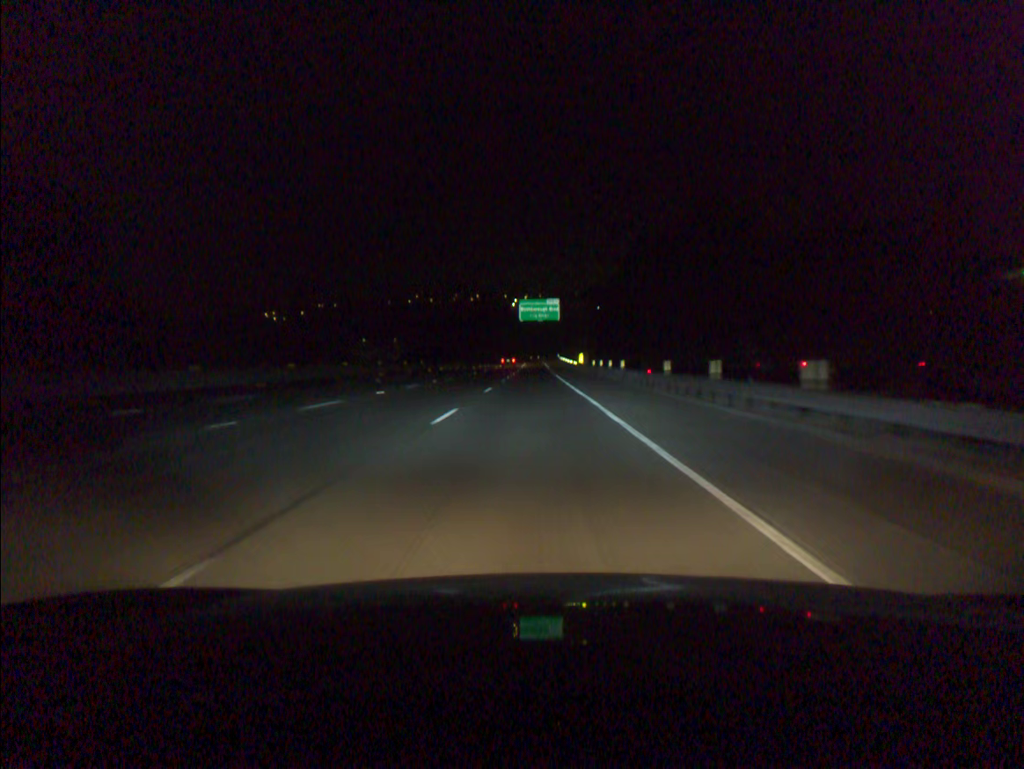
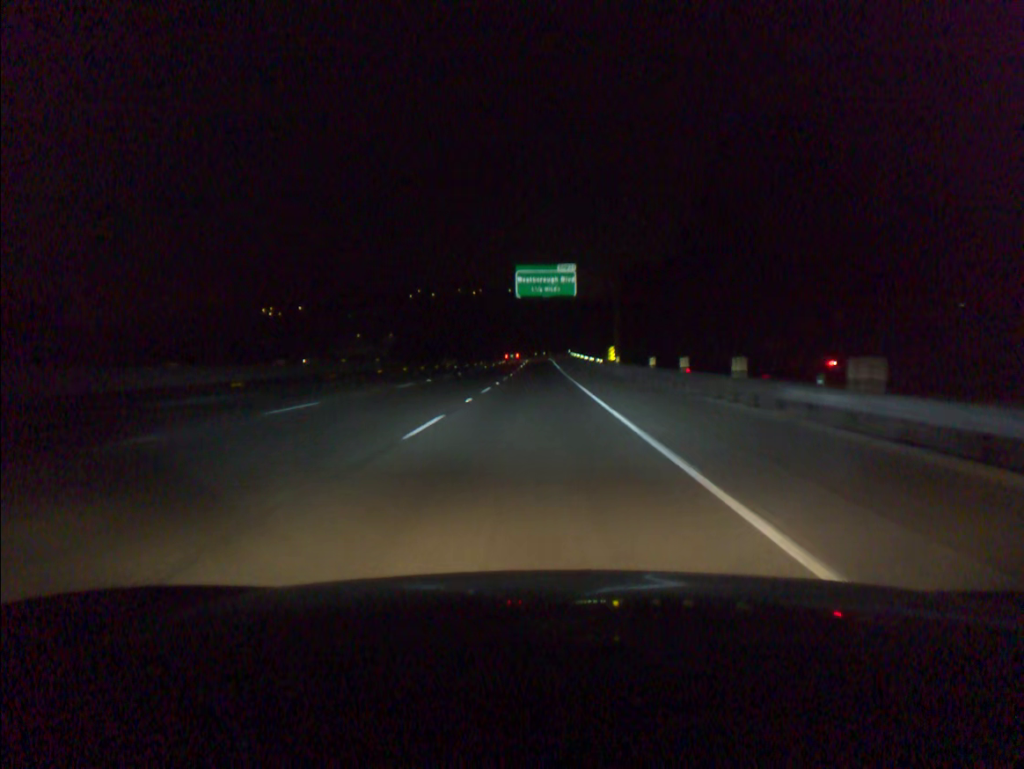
(-0.1, +32.3) m; 0°
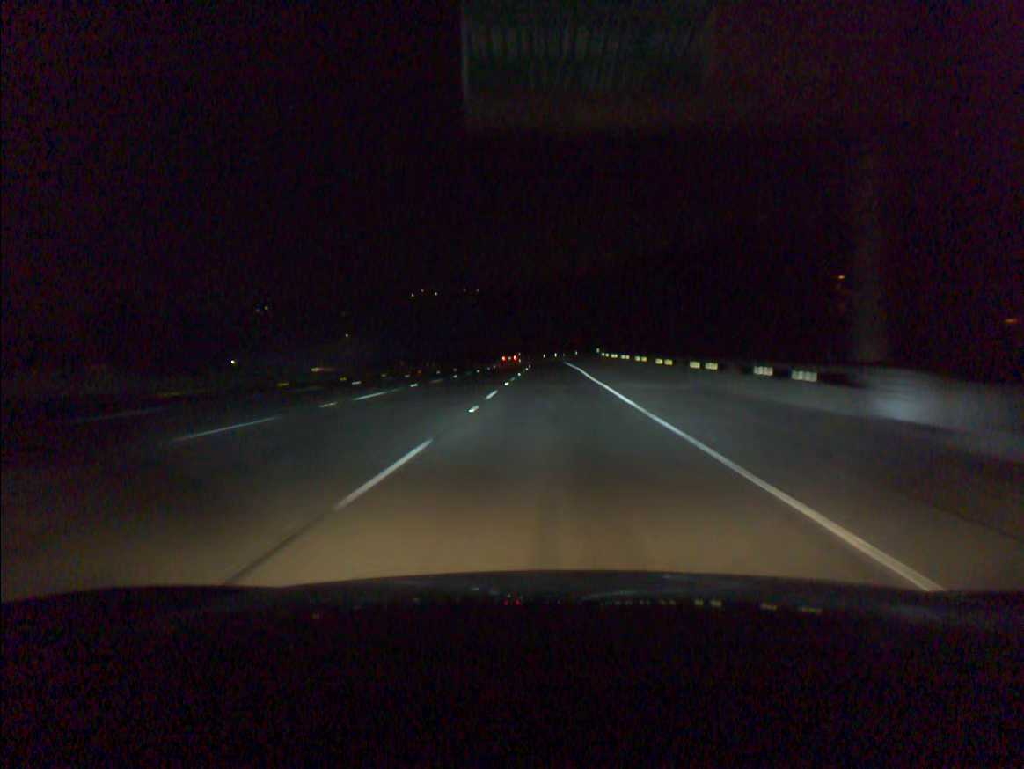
(-0.2, +48.6) m; -1°
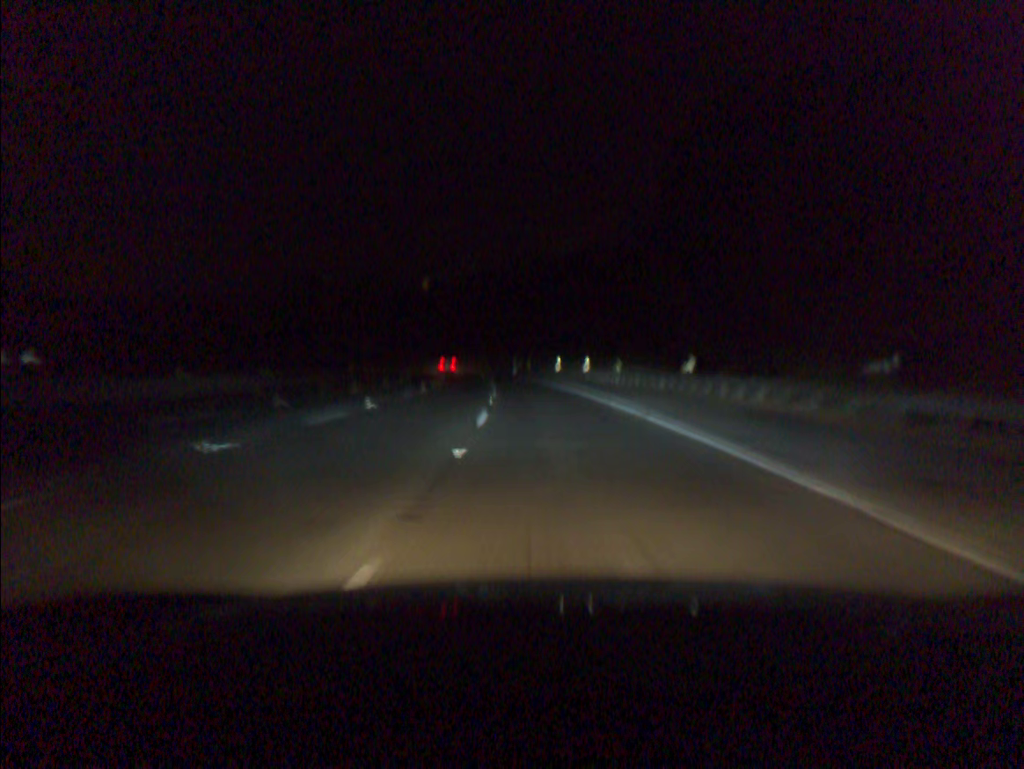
(0.0, +81.1) m; -1°
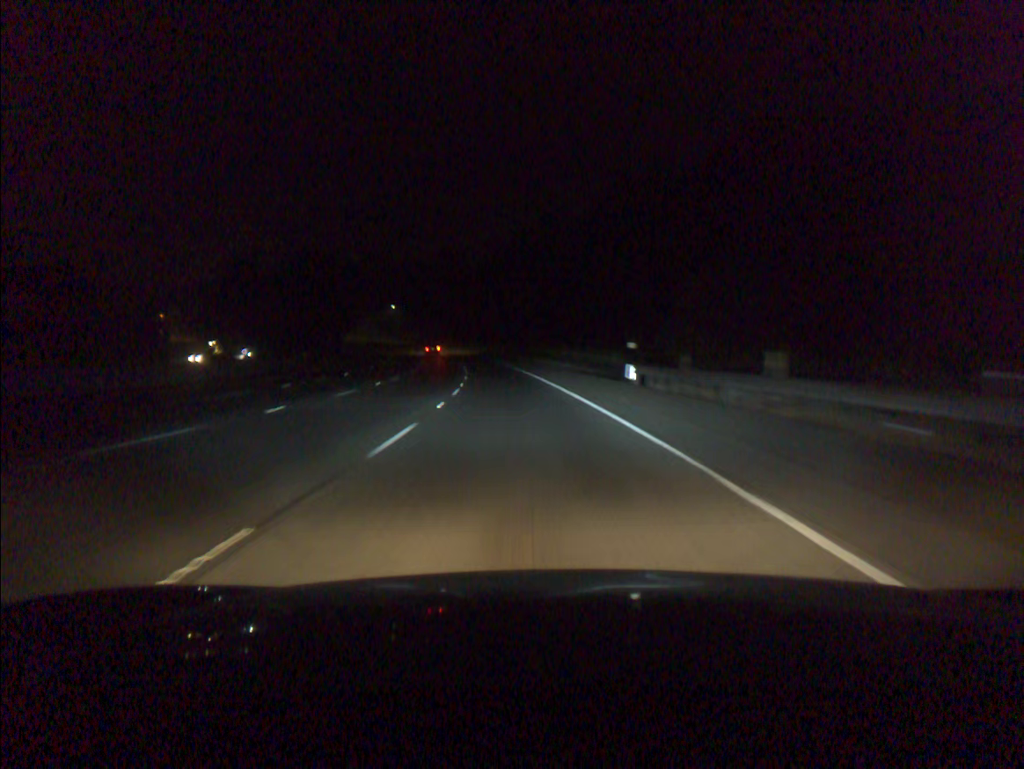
(-4.2, +80.9) m; -6°
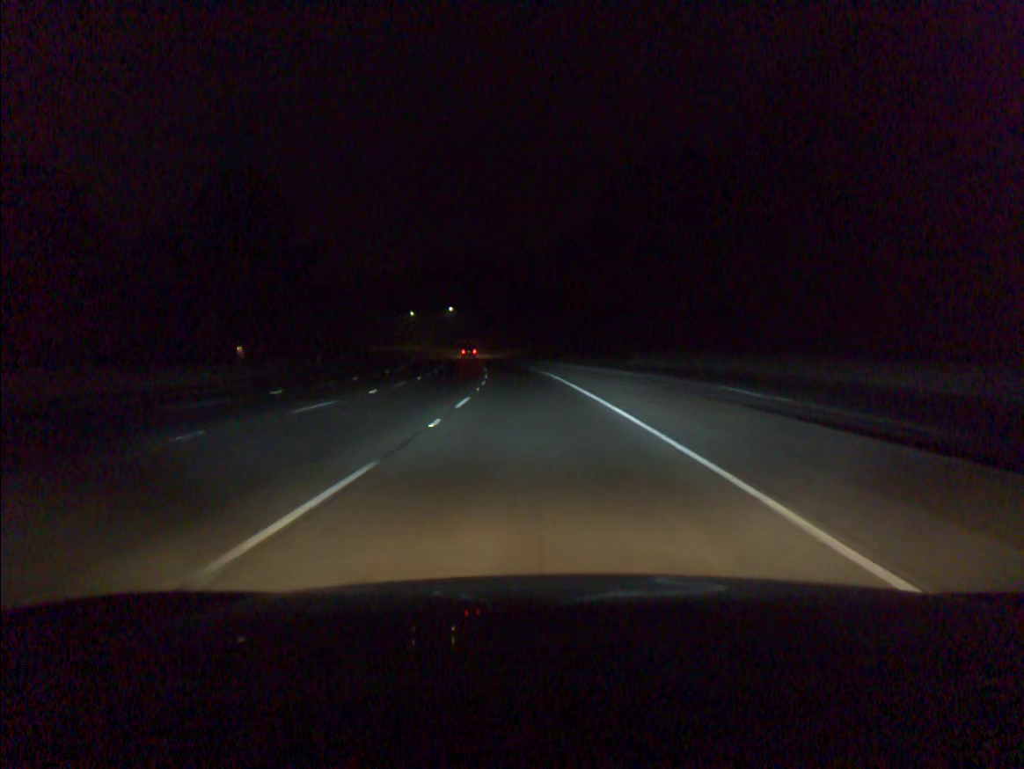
(-2.7, +48.9) m; -6°
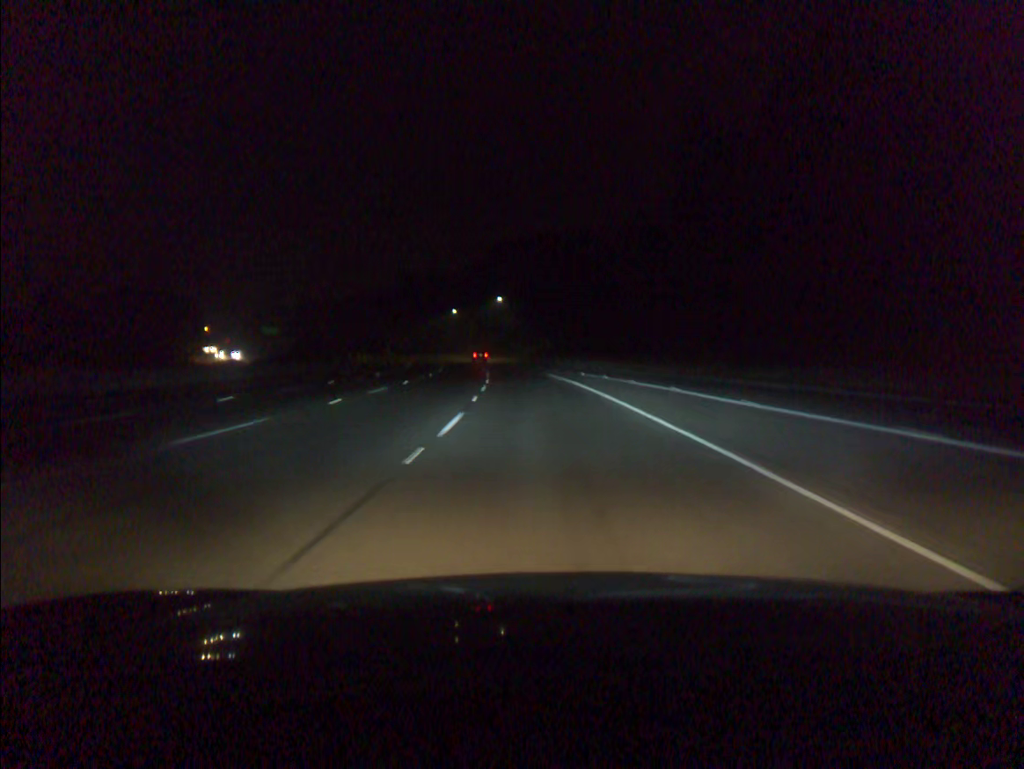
(-3.2, +65.5) m; -5°
